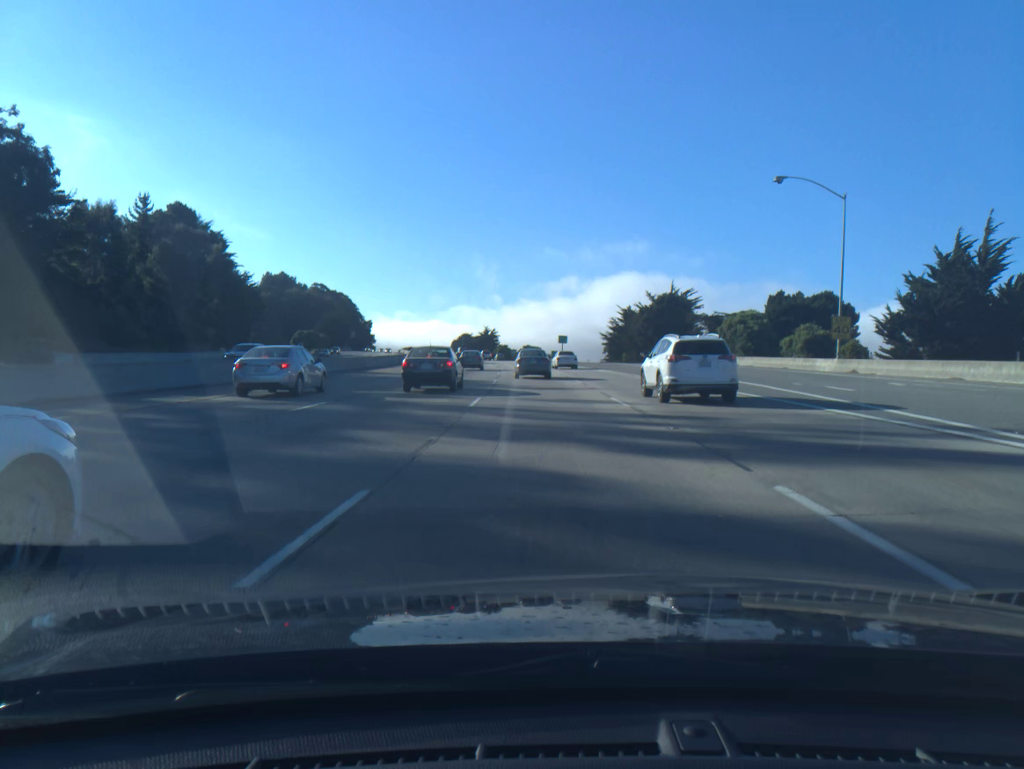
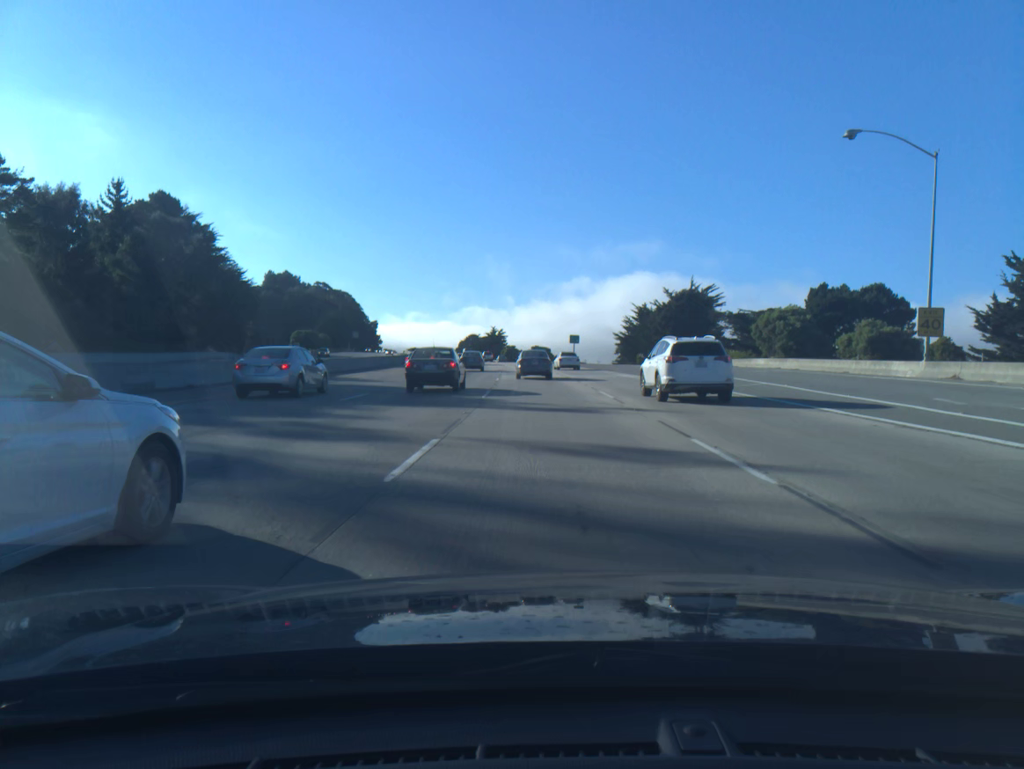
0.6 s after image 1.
(-0.1, +10.6) m; -1°
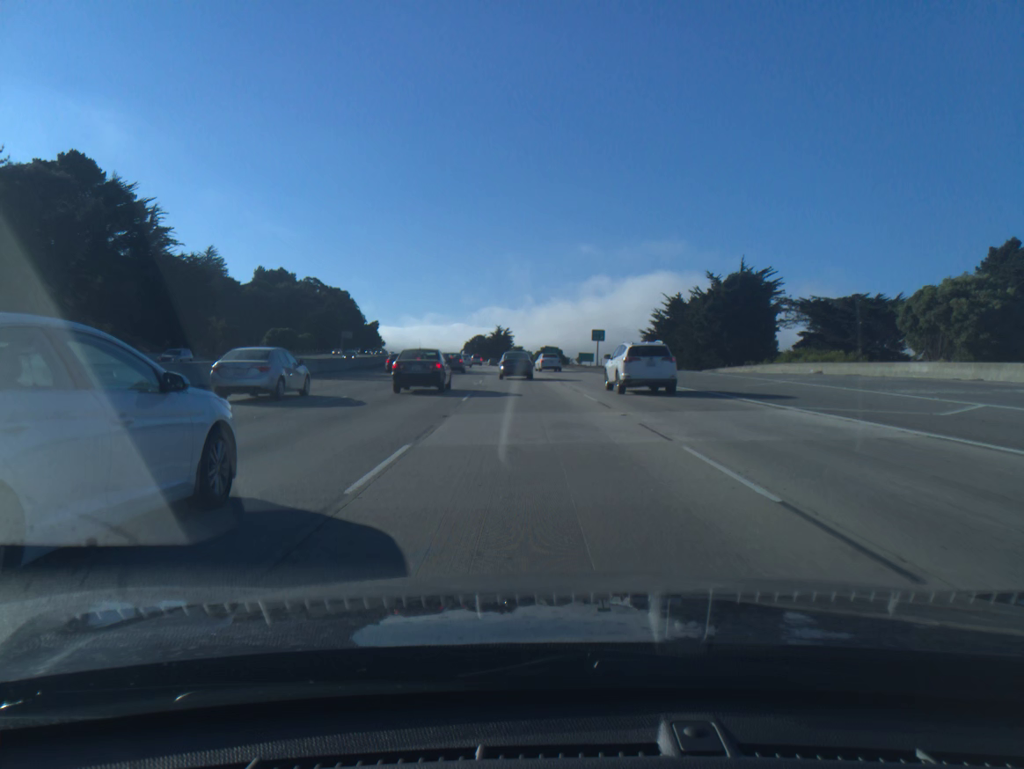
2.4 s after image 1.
(-0.2, +29.9) m; -1°
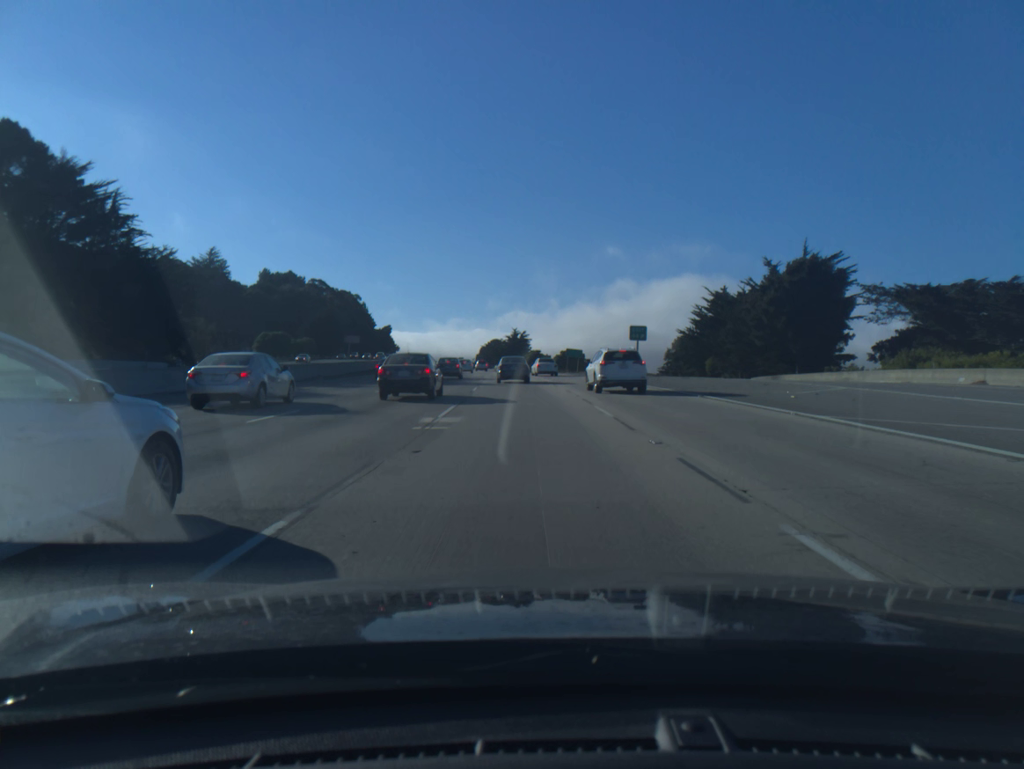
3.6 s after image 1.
(-0.2, +19.4) m; -1°
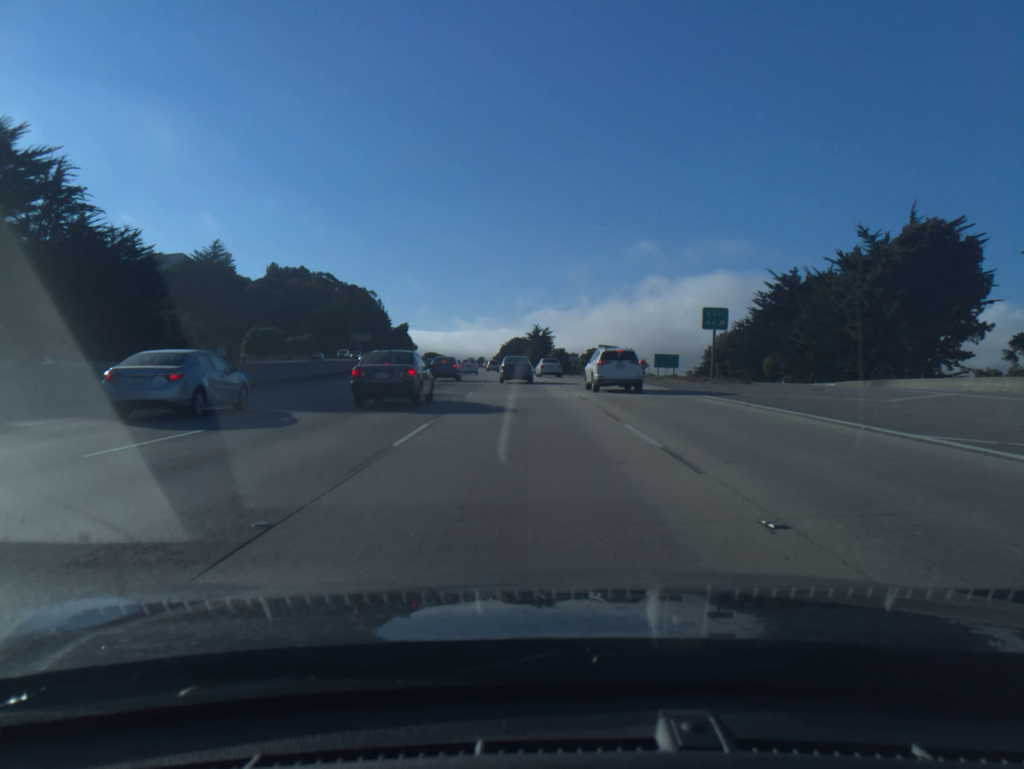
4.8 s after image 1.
(-0.3, +20.2) m; -2°
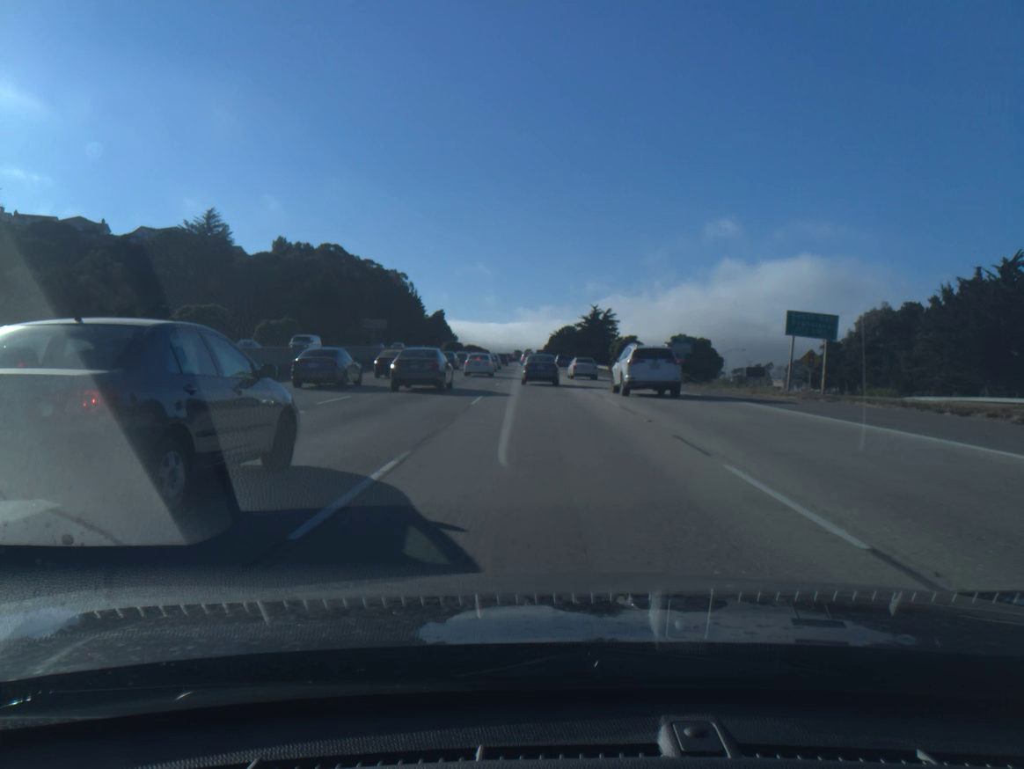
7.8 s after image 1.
(-1.8, +49.6) m; -4°
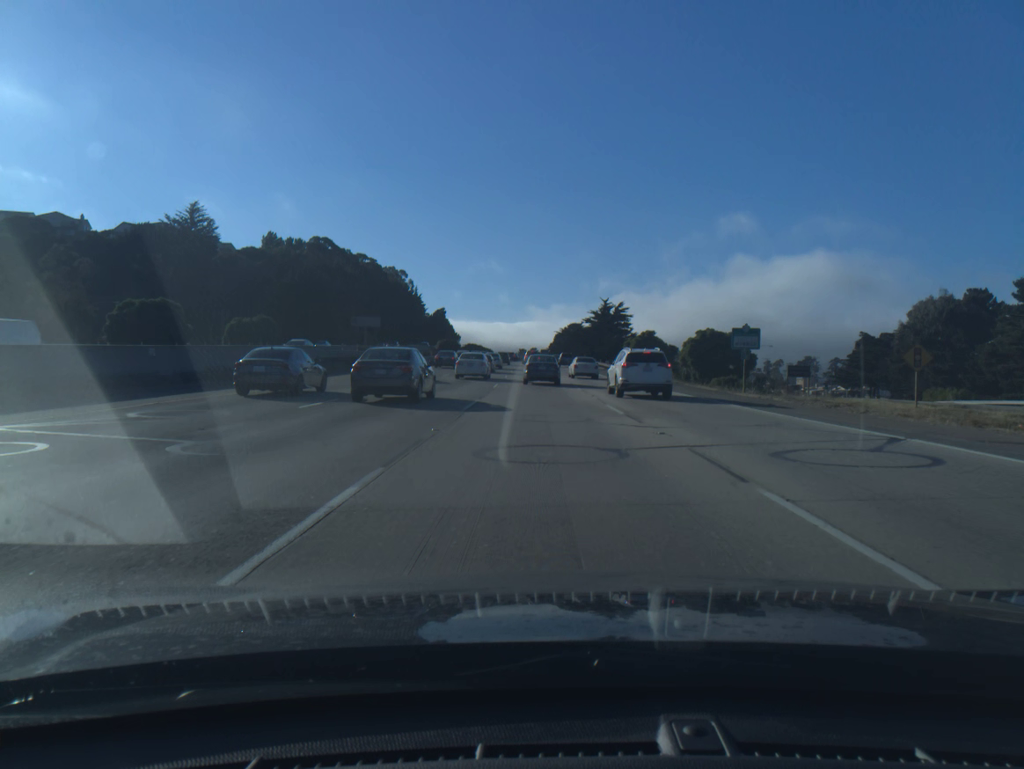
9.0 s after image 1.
(0.0, +16.3) m; 0°
